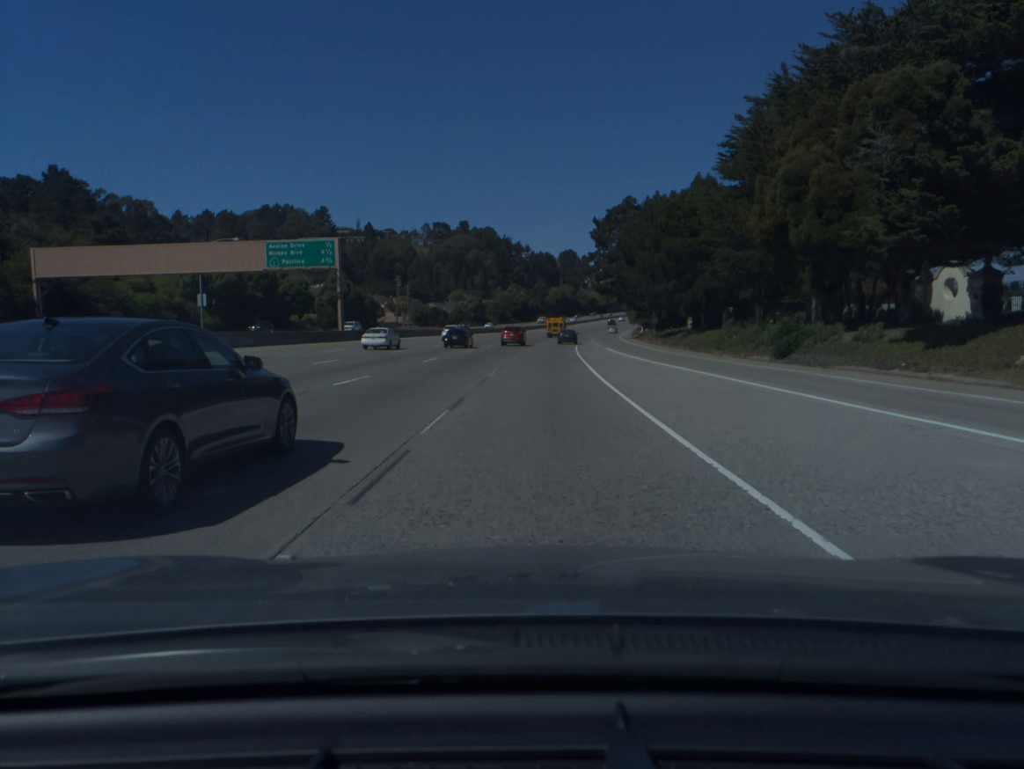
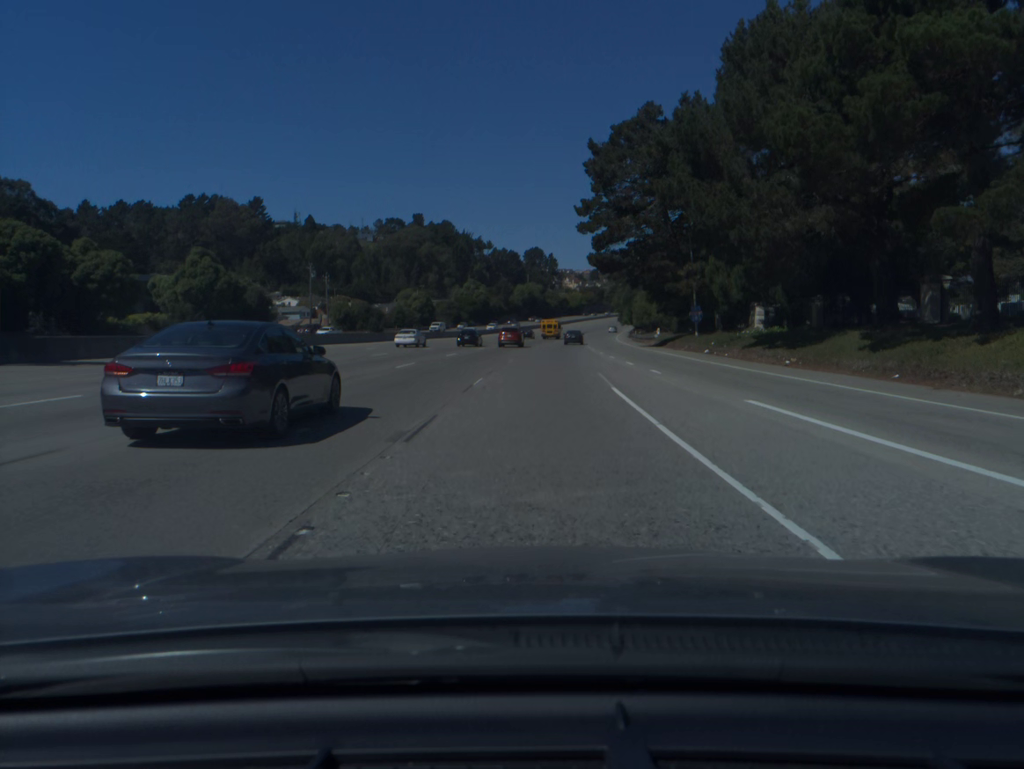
(+1.0, +48.2) m; +2°
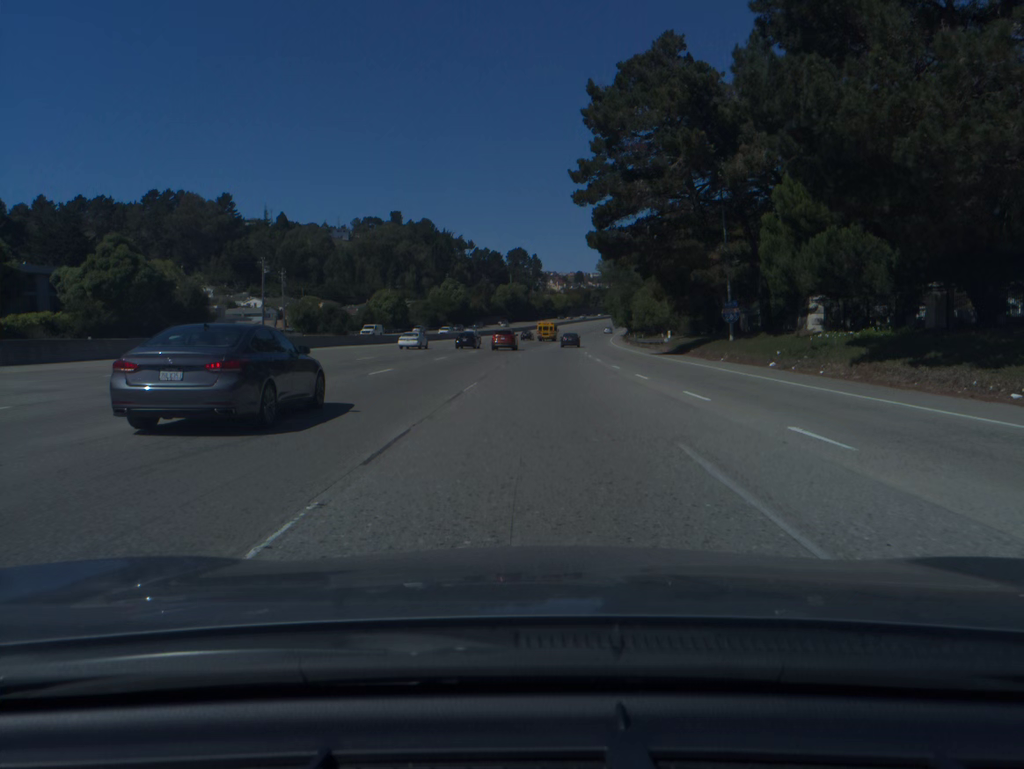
(+0.2, +16.3) m; +1°
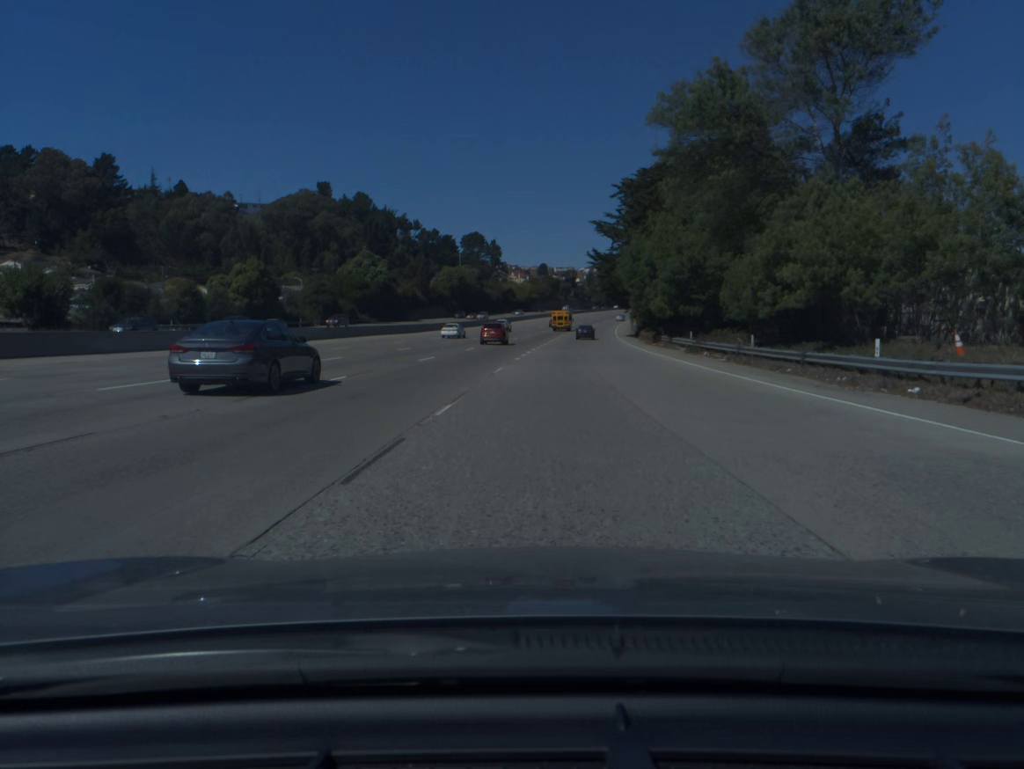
(+2.0, +66.1) m; +3°
